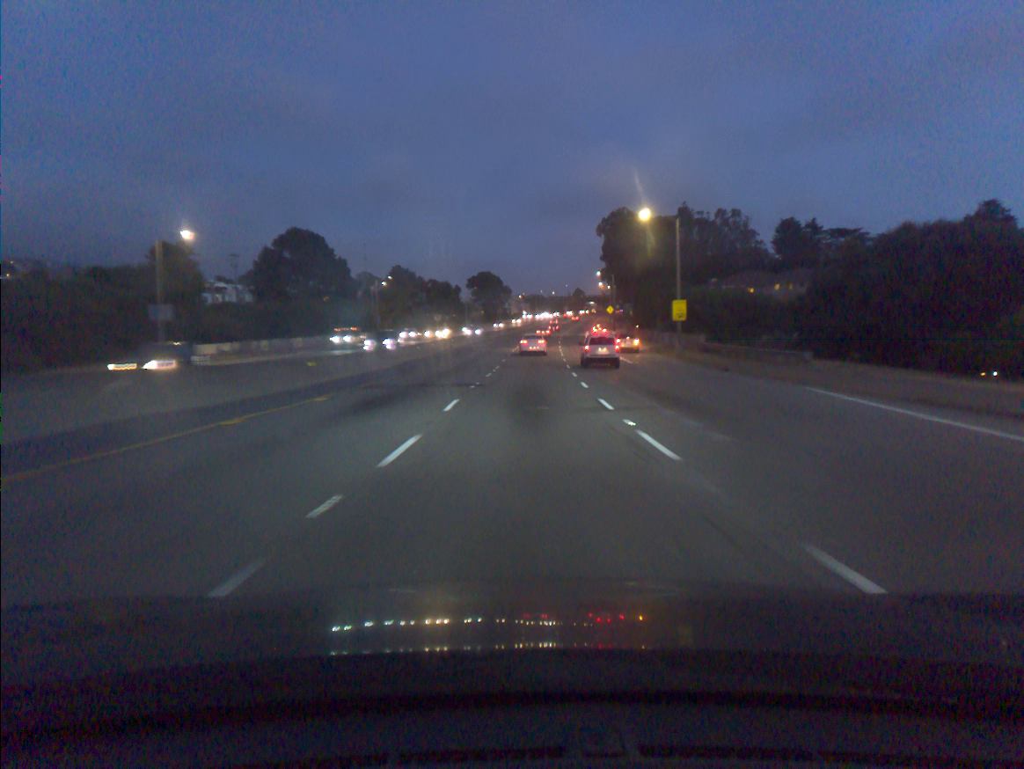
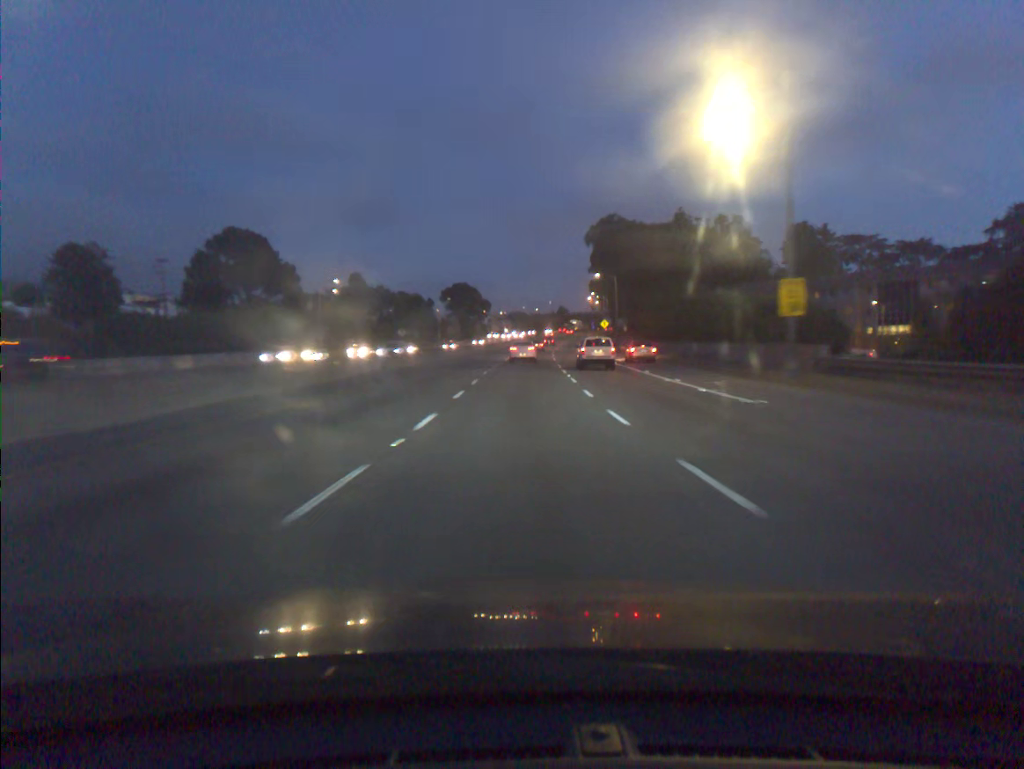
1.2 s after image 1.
(+0.3, +25.2) m; +1°
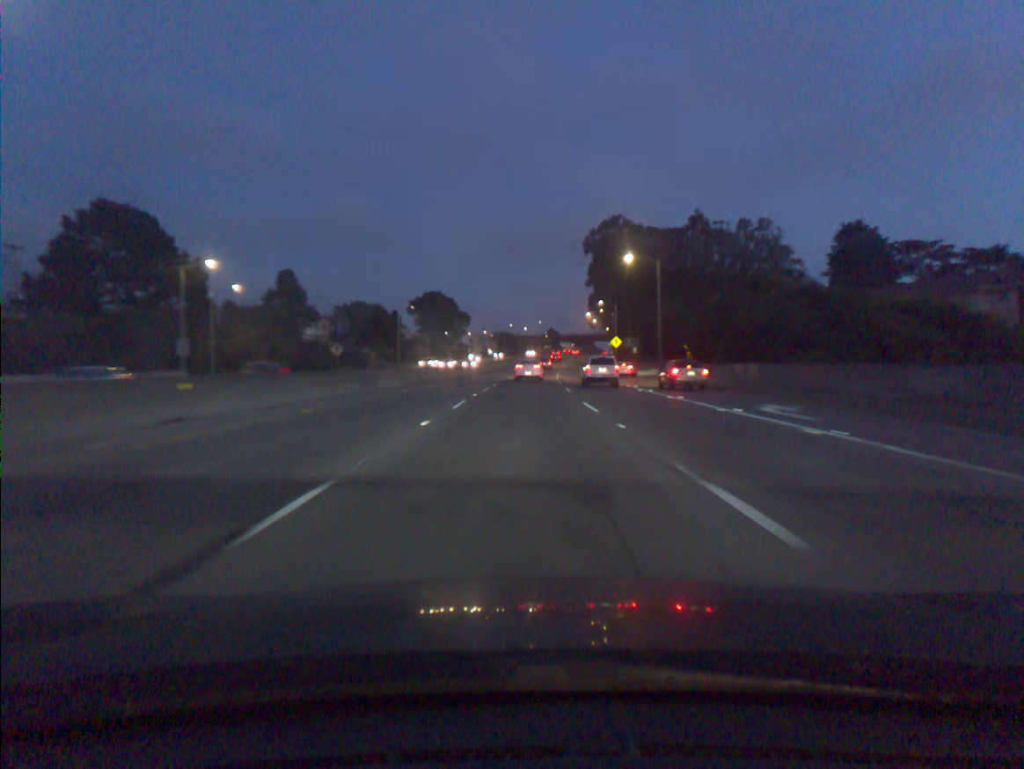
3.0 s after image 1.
(+0.4, +37.5) m; +1°
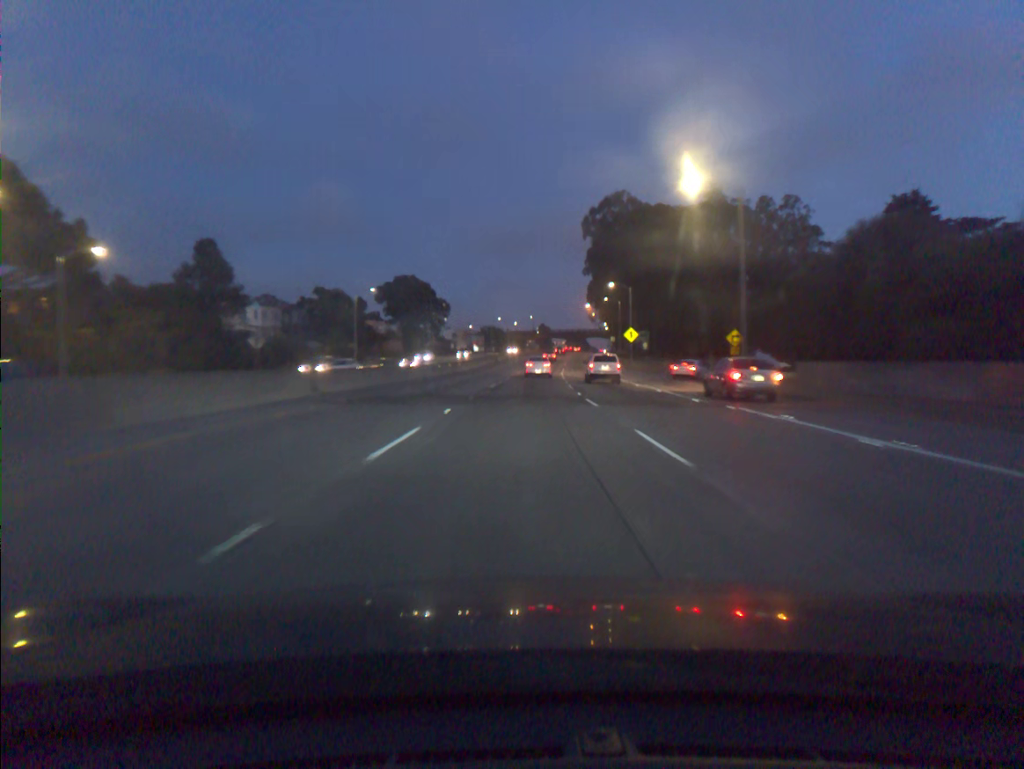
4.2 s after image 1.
(+0.1, +24.7) m; +1°
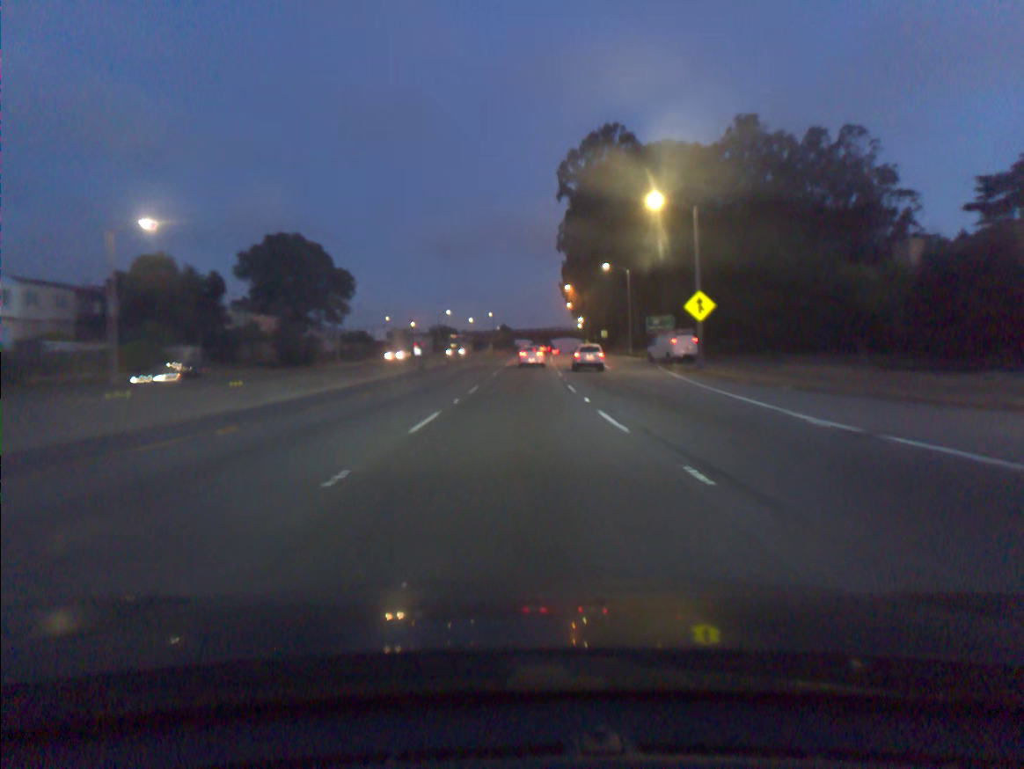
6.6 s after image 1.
(+1.1, +49.9) m; +3°
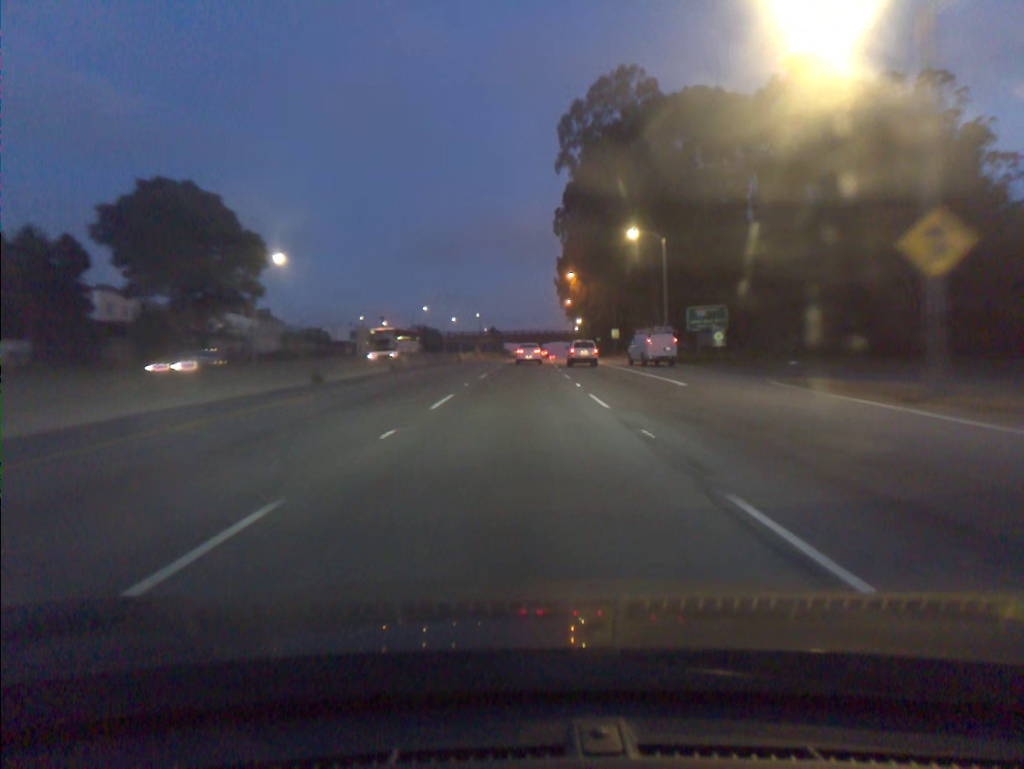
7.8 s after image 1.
(+0.2, +25.5) m; +1°
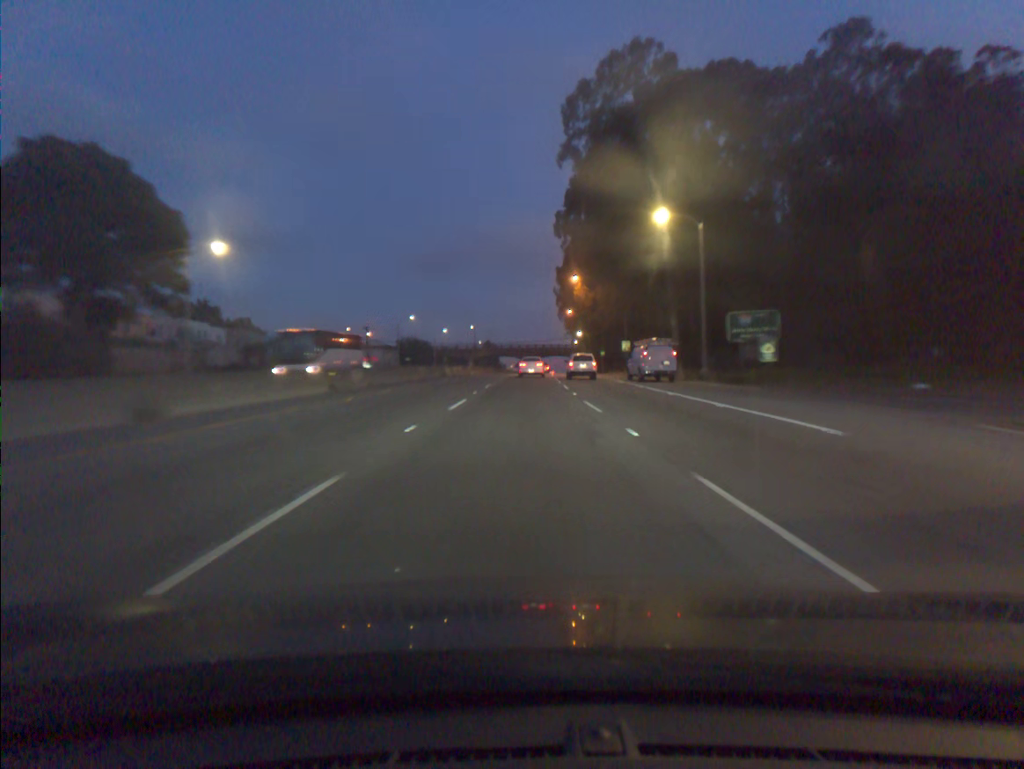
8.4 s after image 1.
(0.0, +12.8) m; 0°
